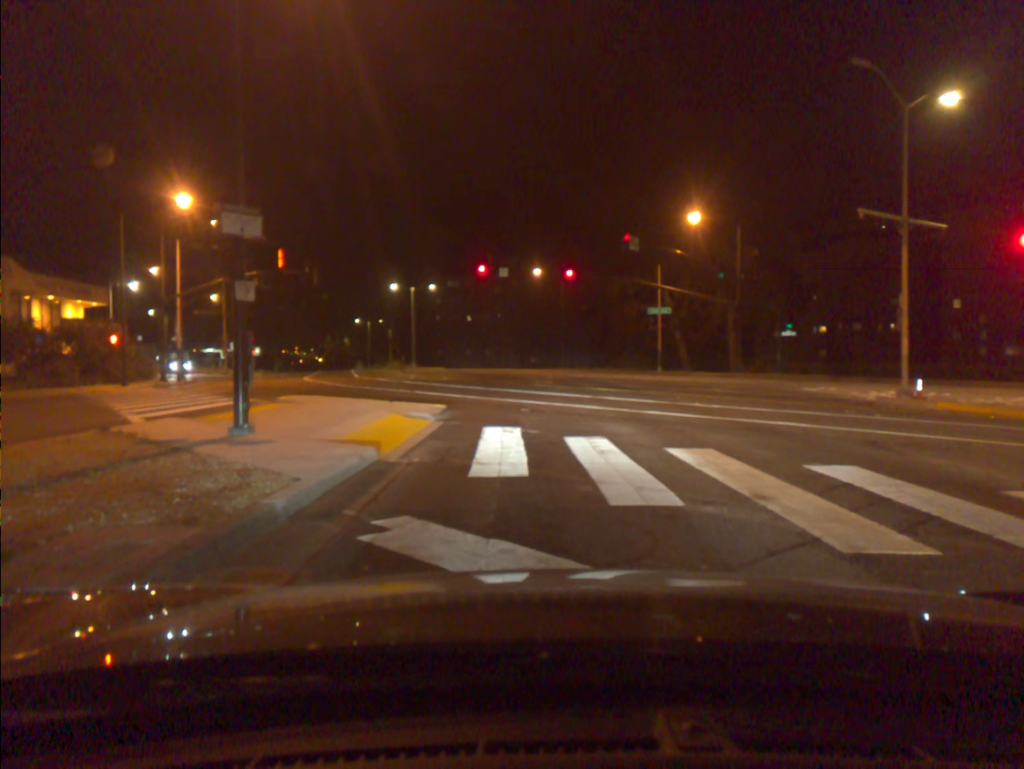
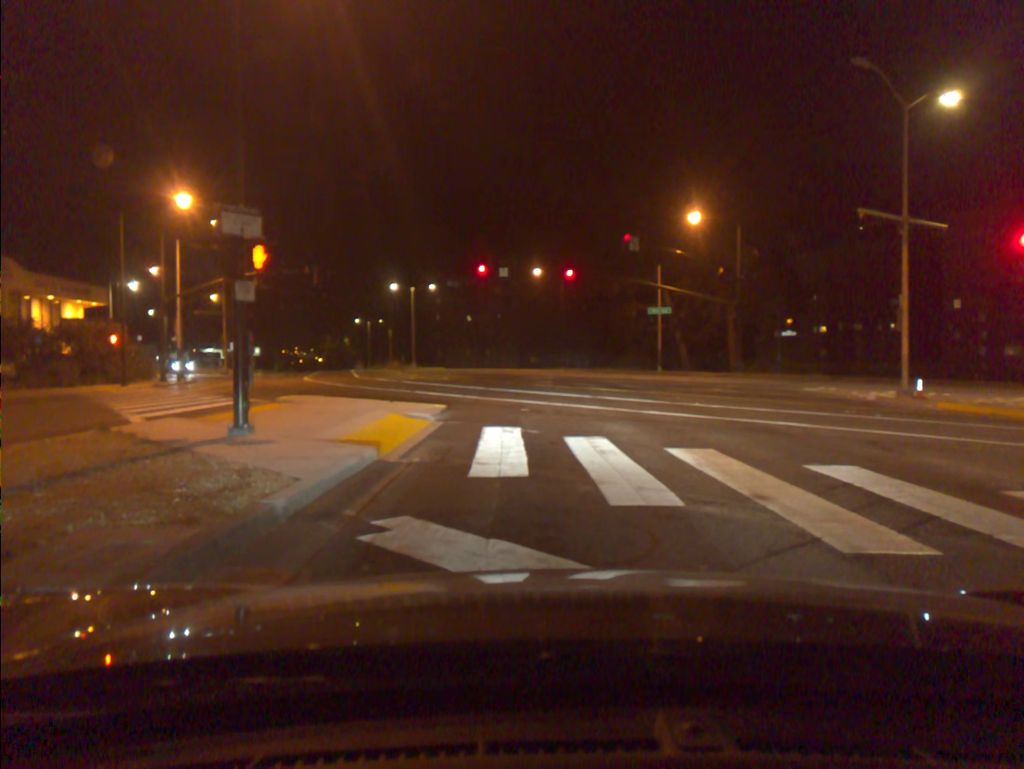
(+0.1, -0.1) m; 0°
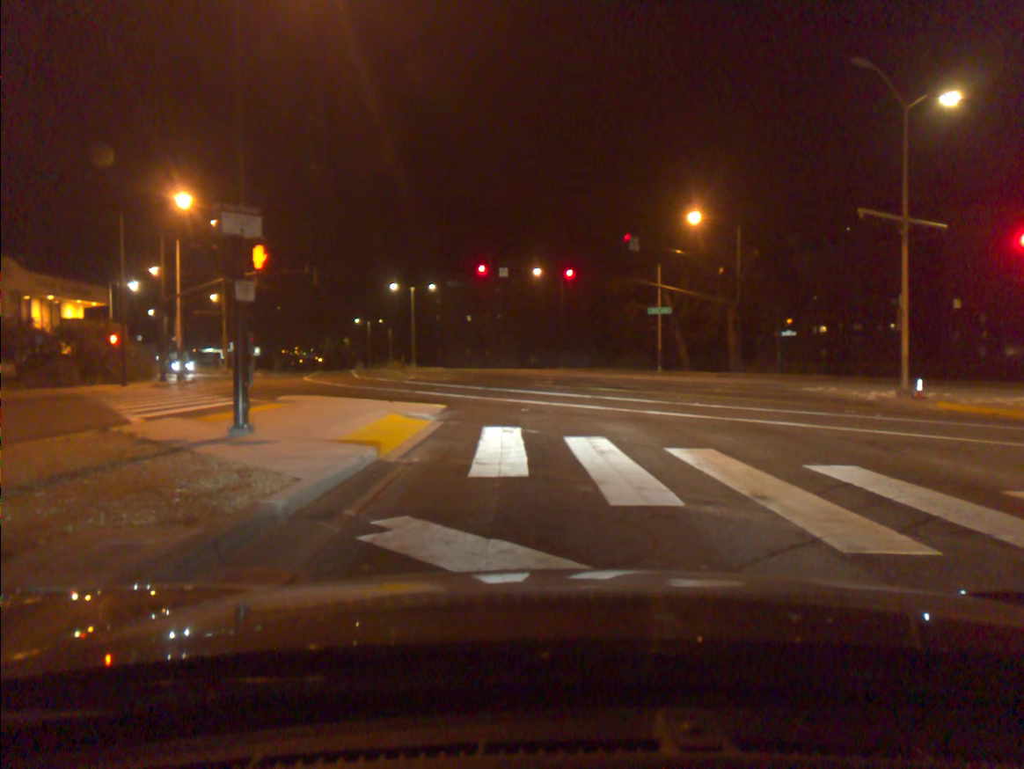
(0.0, 0.0) m; 0°
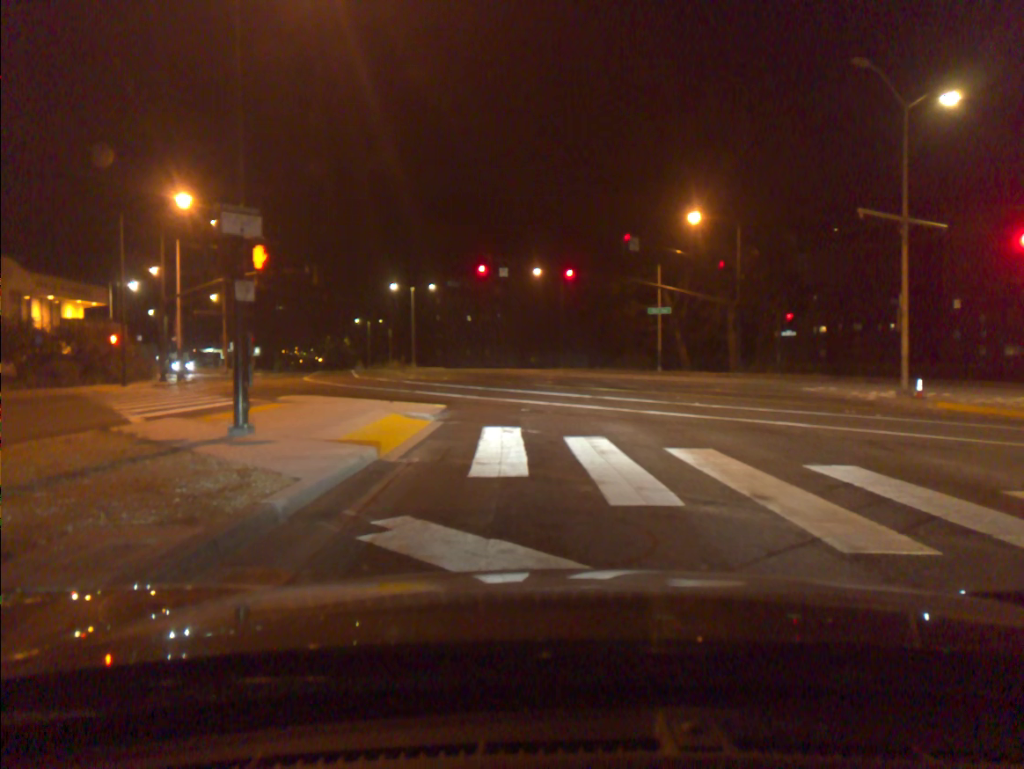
(0.0, 0.0) m; 0°
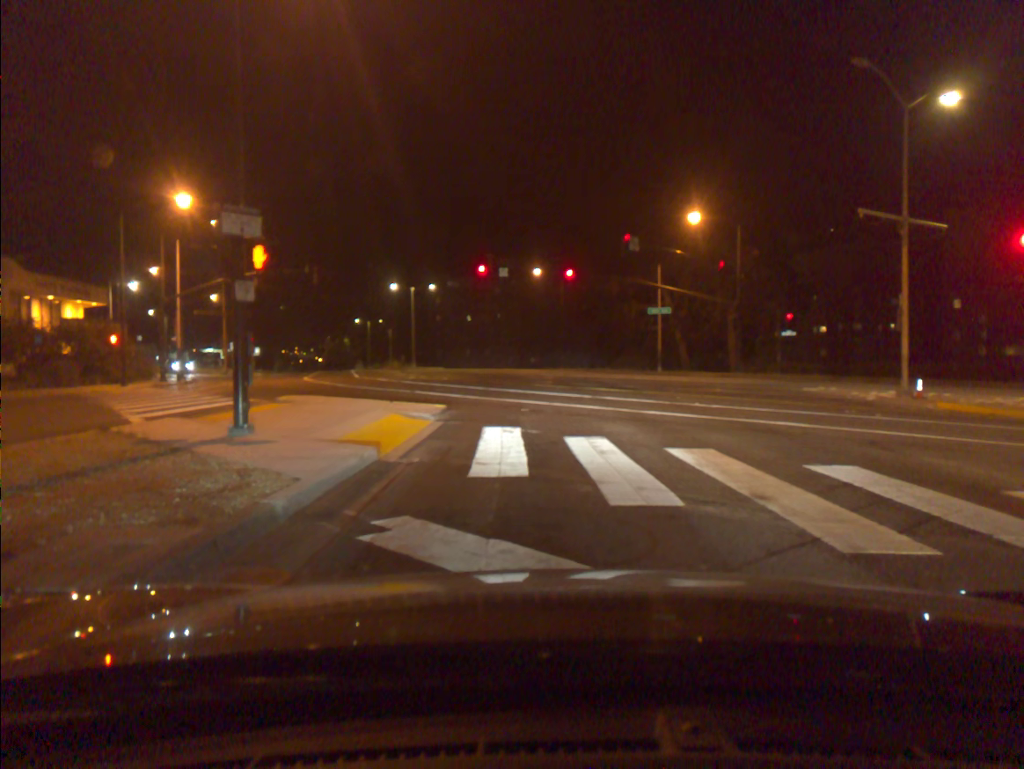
(0.0, 0.0) m; 0°
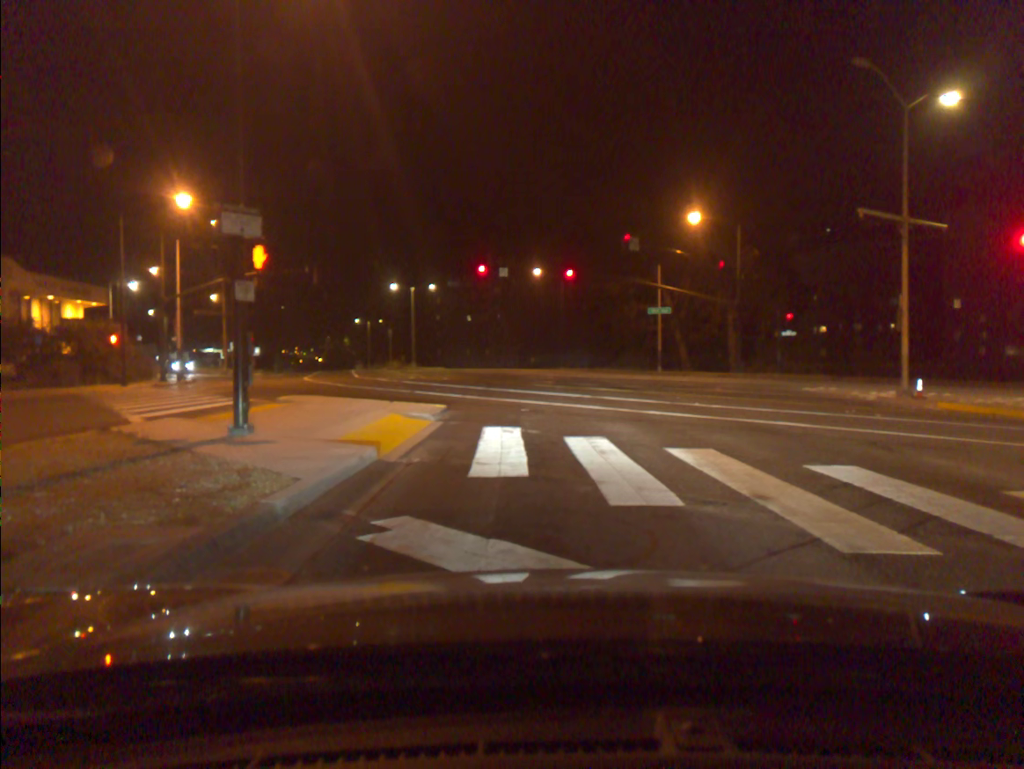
(0.0, 0.0) m; 0°
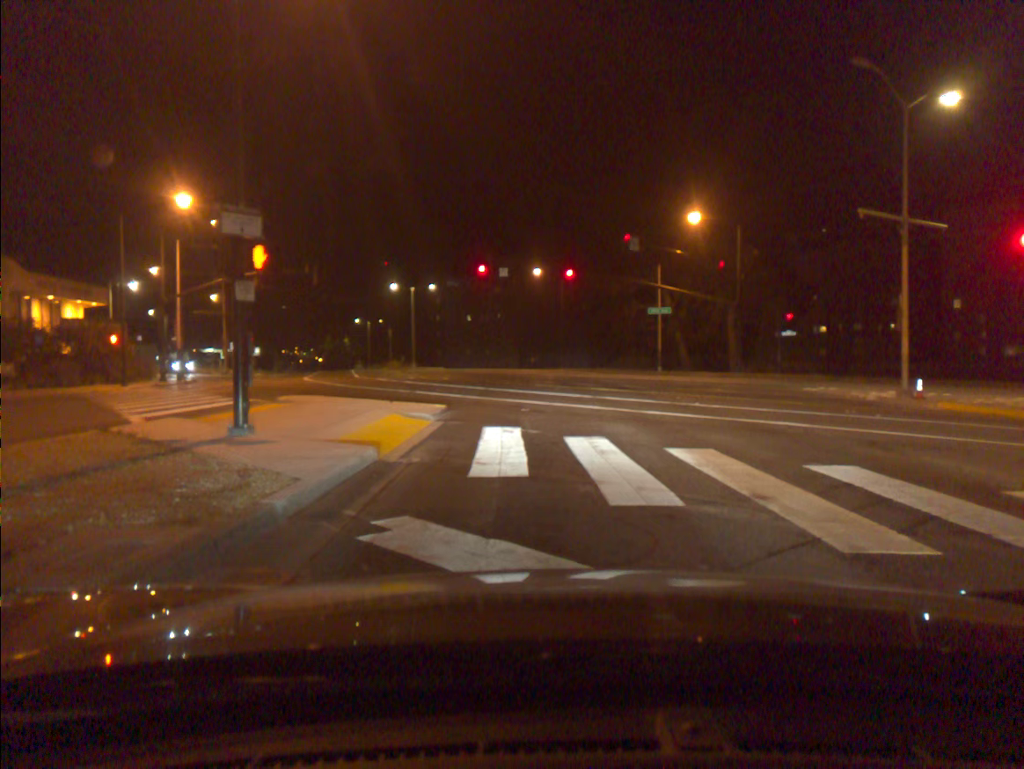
(0.0, 0.0) m; 0°
